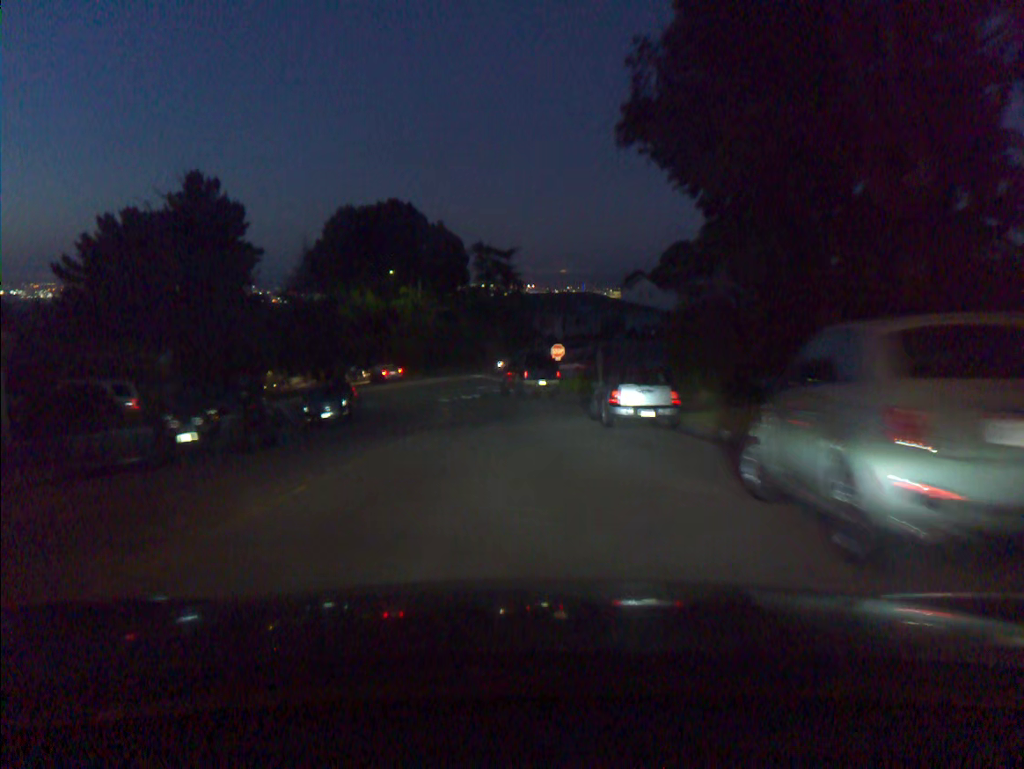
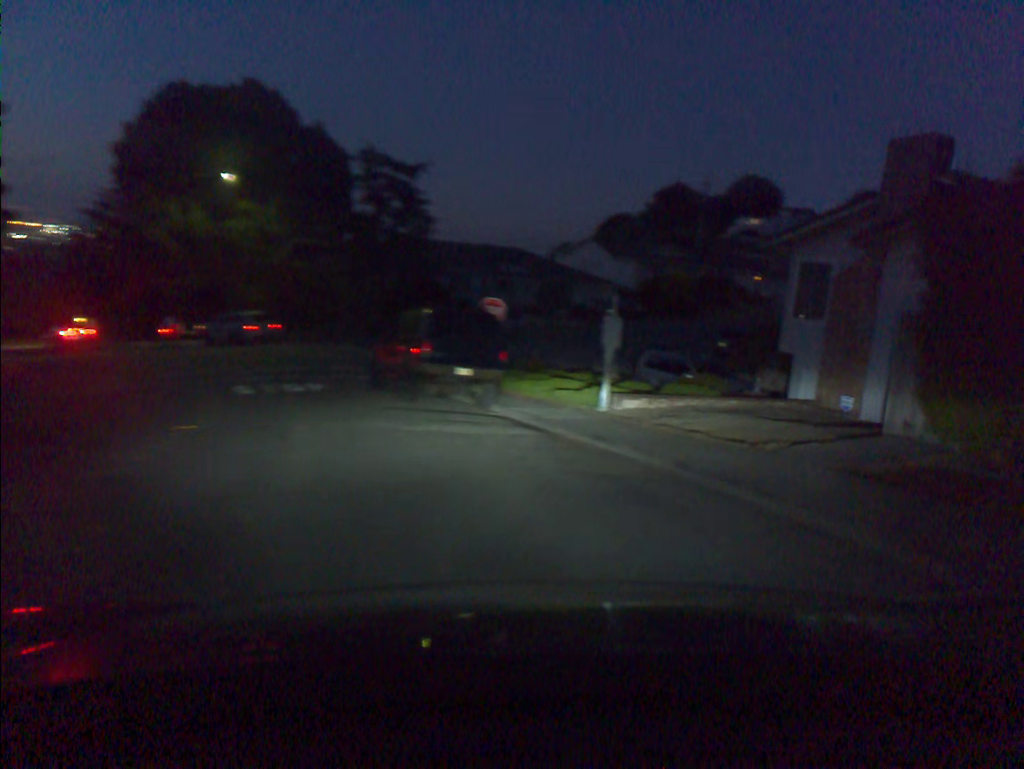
(+0.3, +22.8) m; +10°
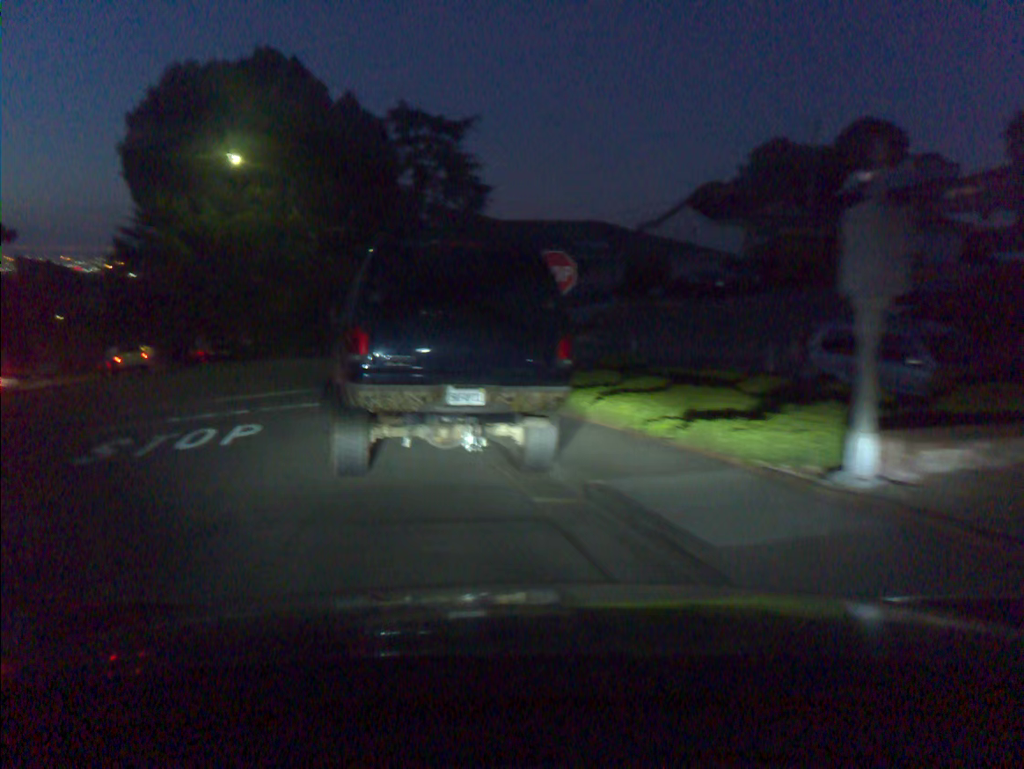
(-0.4, +10.3) m; -12°
